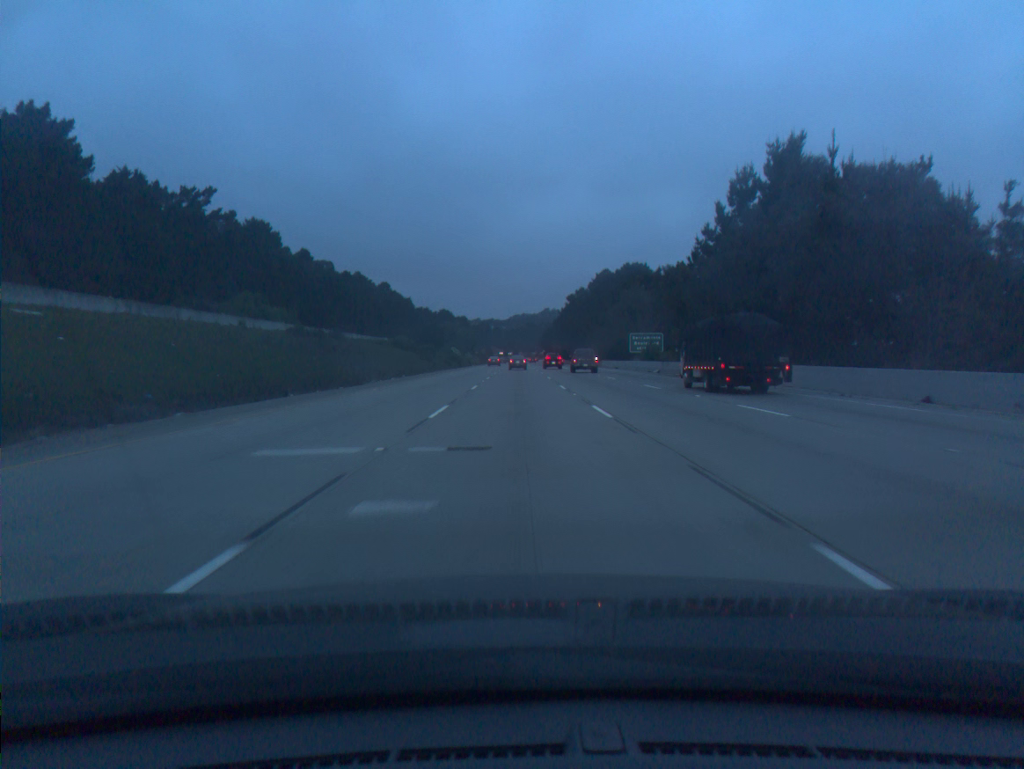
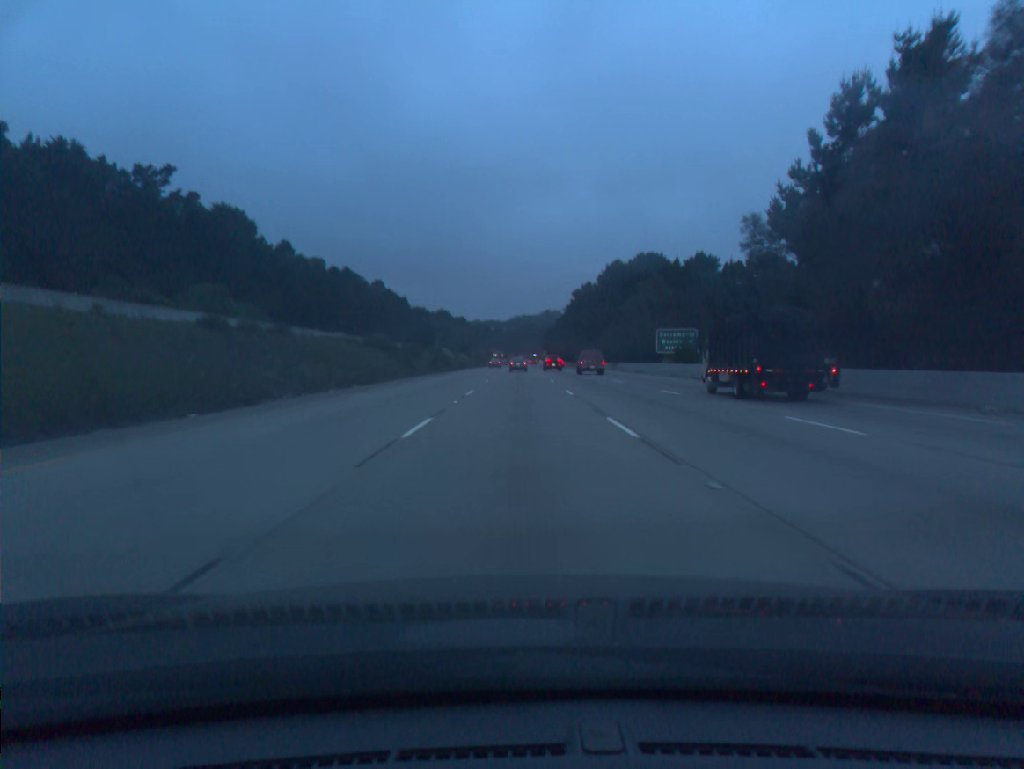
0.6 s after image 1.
(0.0, +18.1) m; 0°
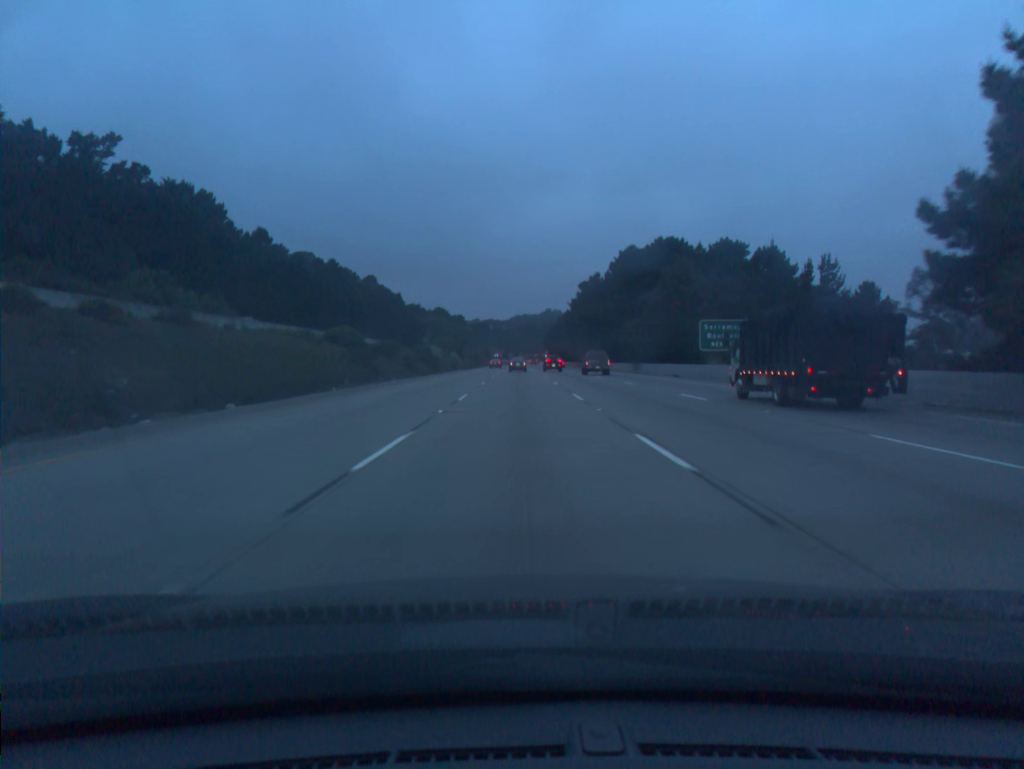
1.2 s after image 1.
(0.0, +18.2) m; 0°
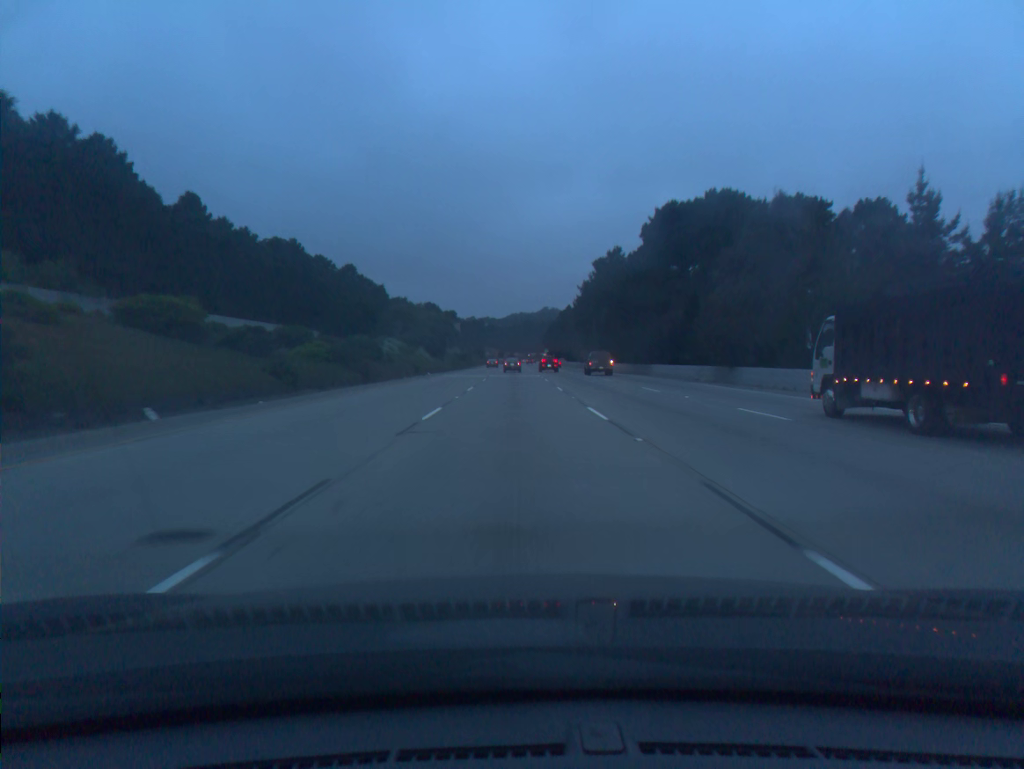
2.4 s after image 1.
(+0.1, +36.7) m; 0°
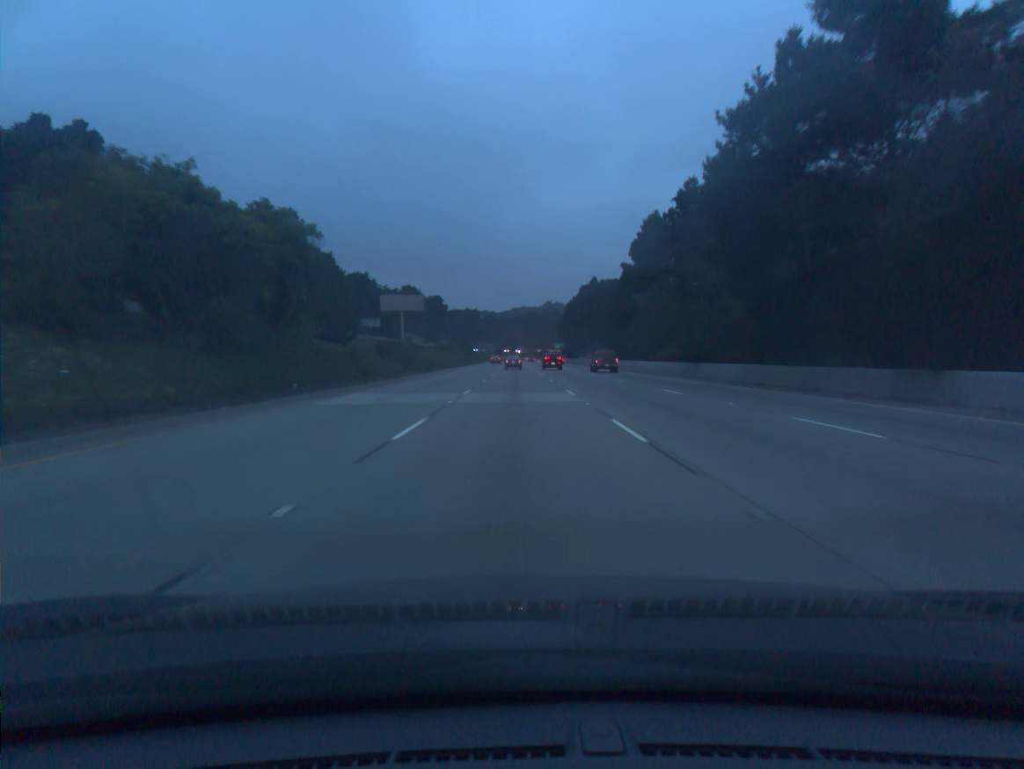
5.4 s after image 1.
(-0.3, +91.5) m; 0°
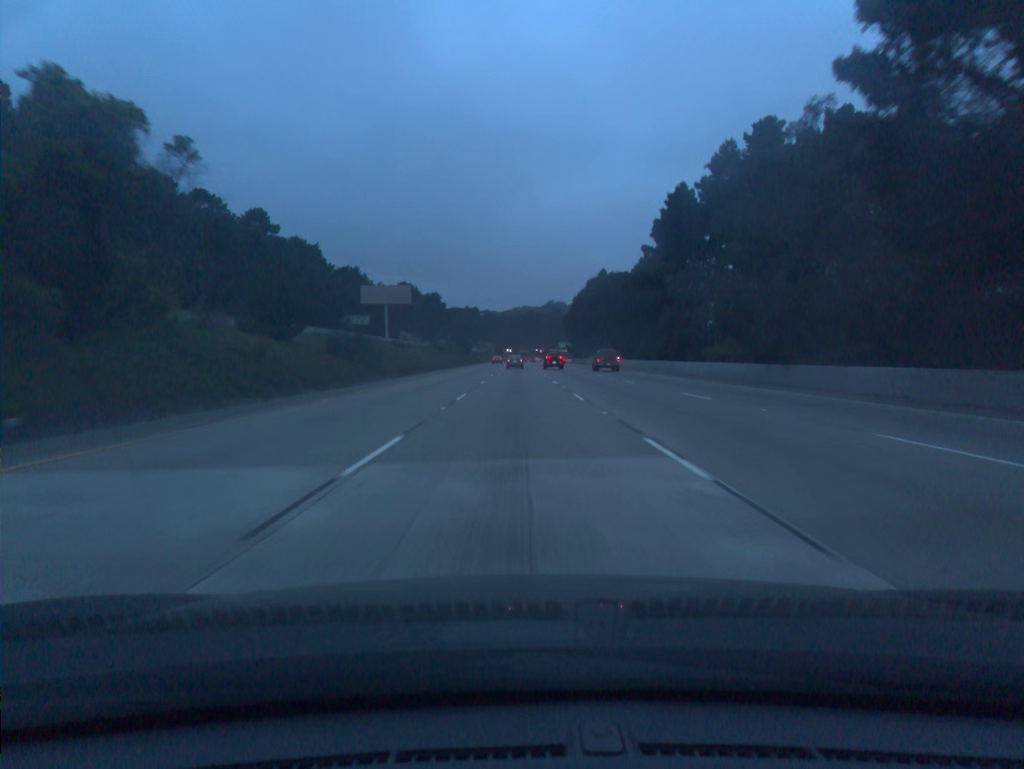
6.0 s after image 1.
(0.0, +18.2) m; 0°
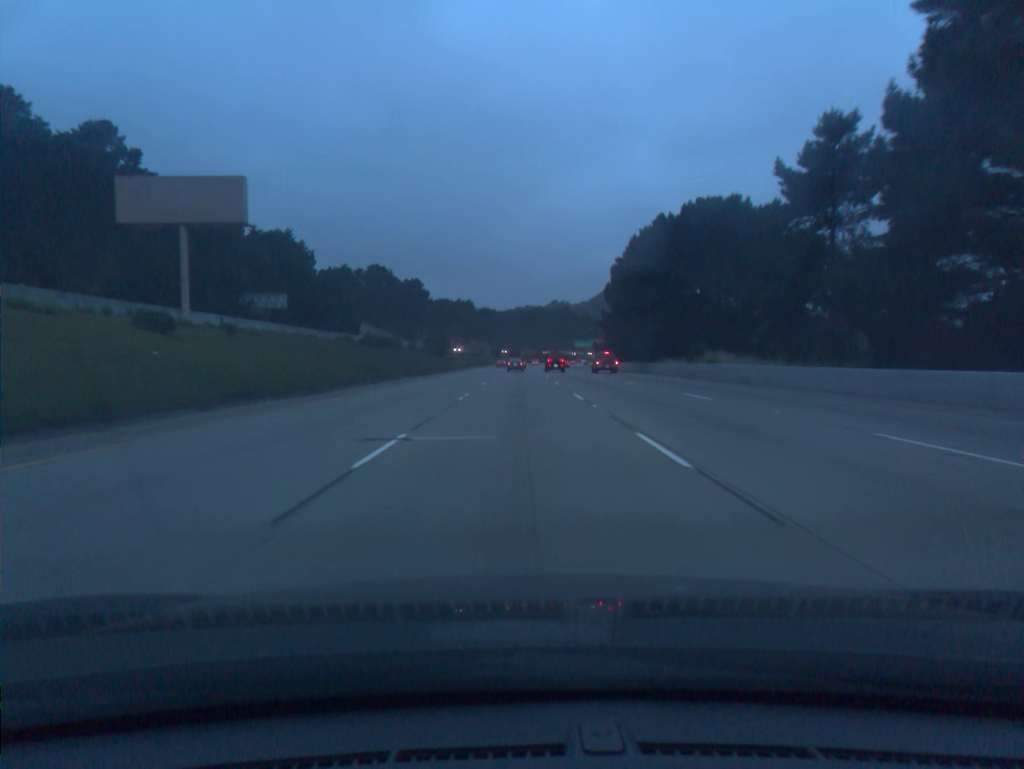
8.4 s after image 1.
(-0.1, +72.5) m; 0°
